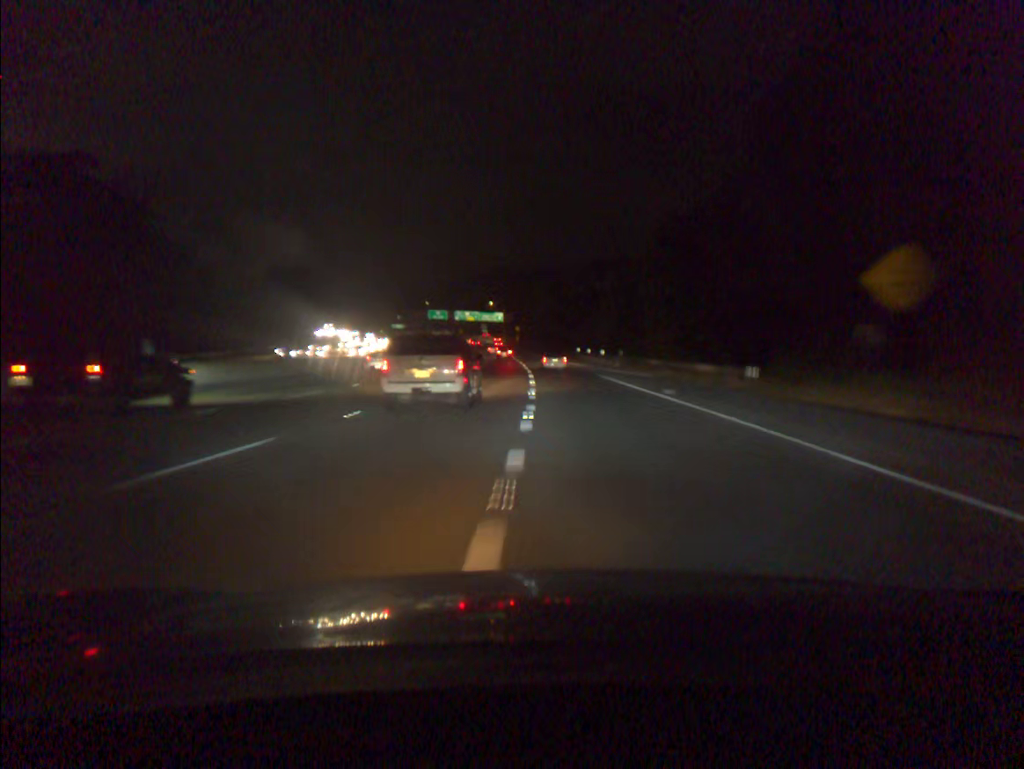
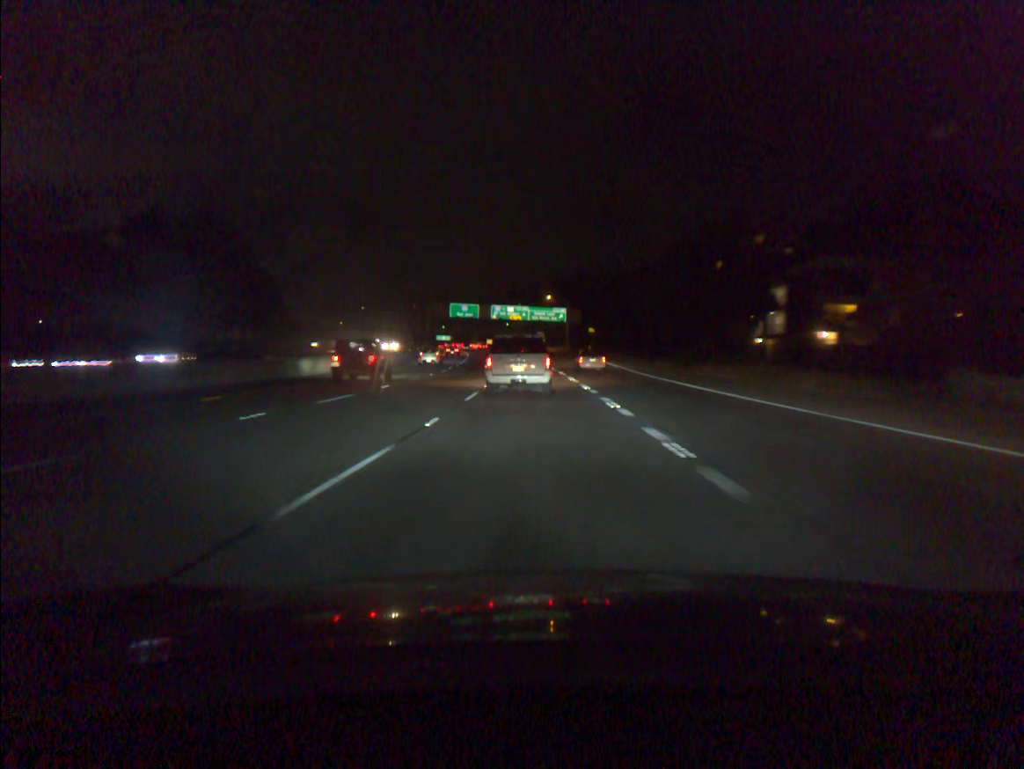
(-3.9, +86.8) m; -5°
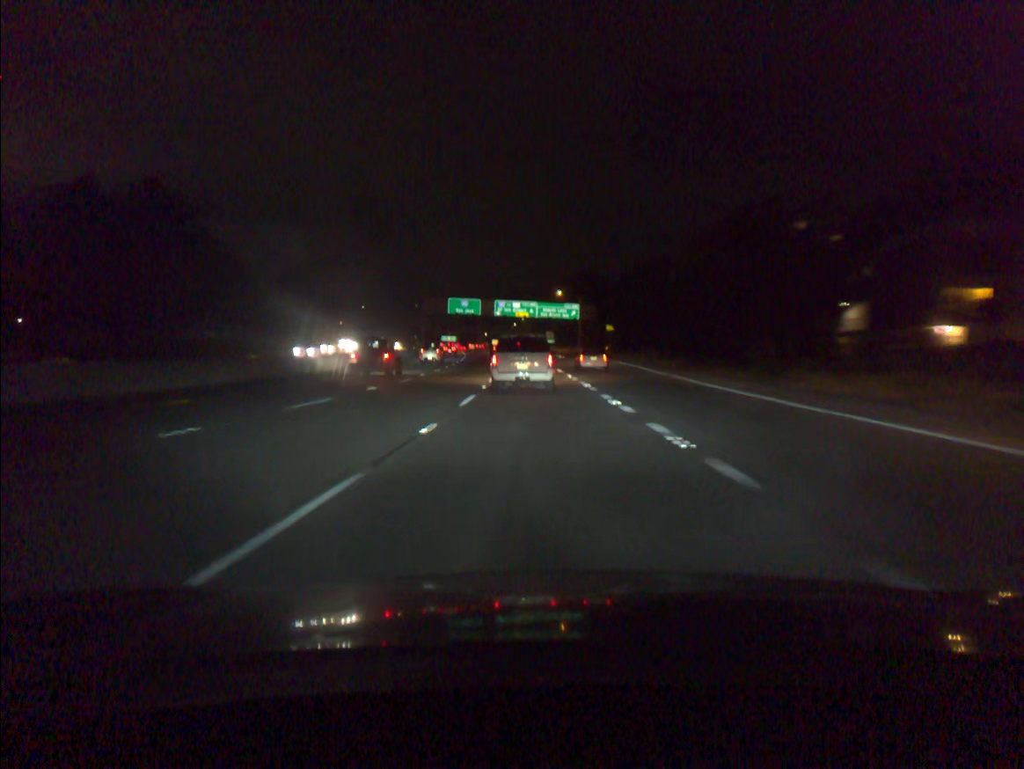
(-0.1, +17.1) m; -1°
